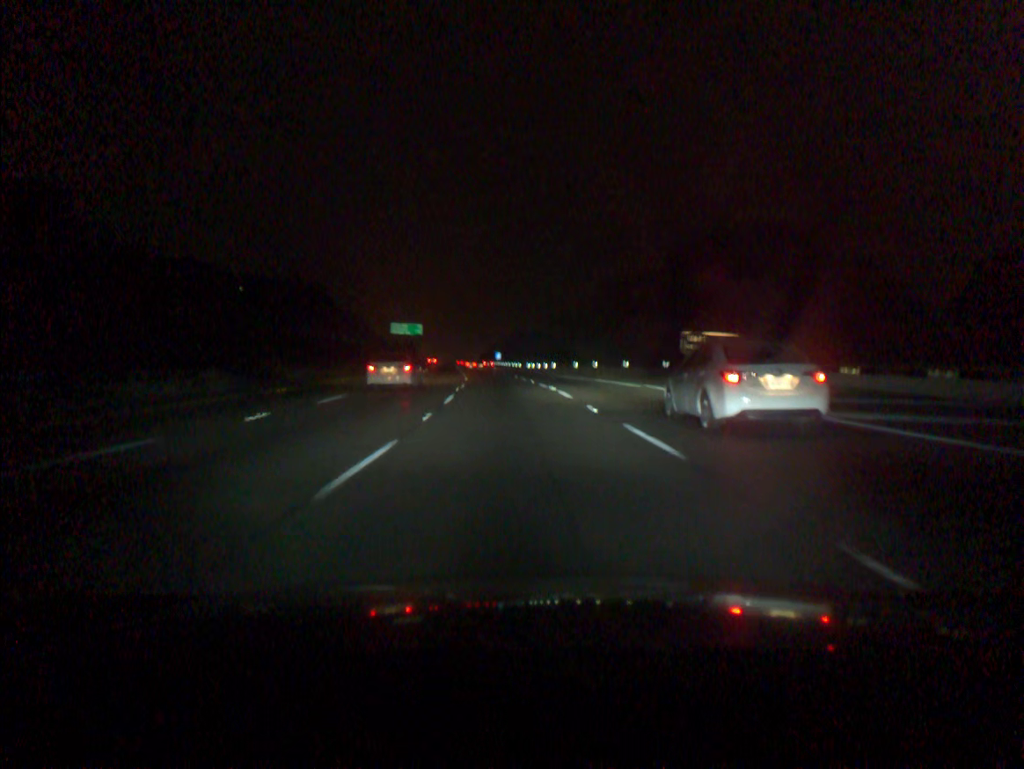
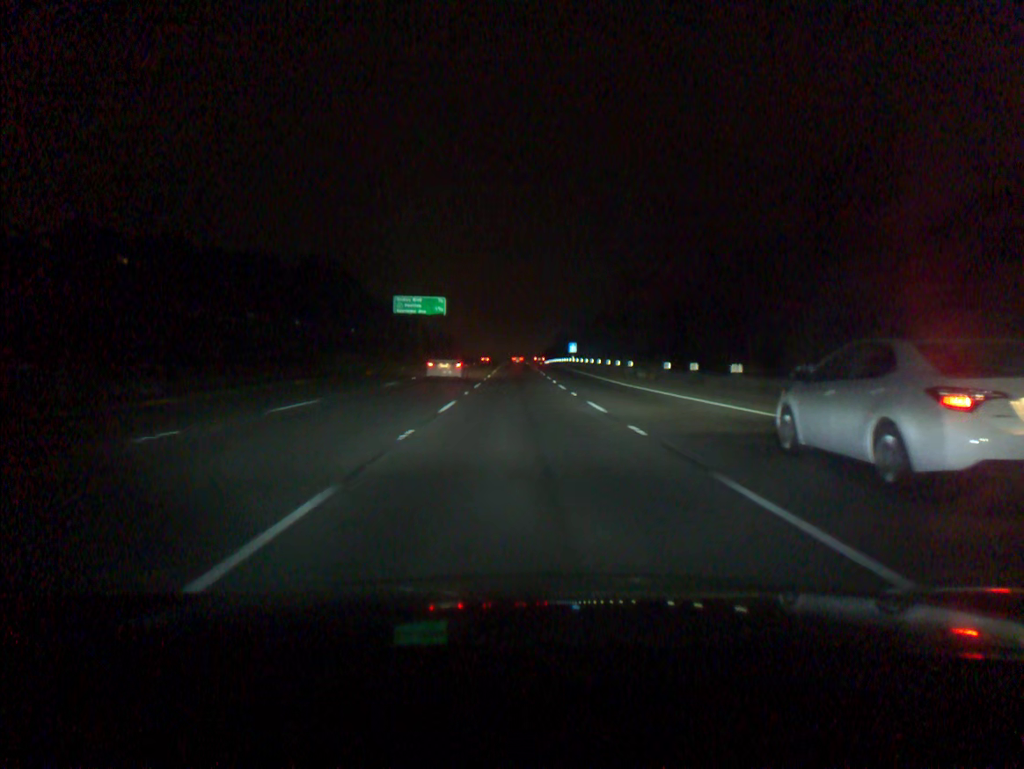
(-3.6, +73.1) m; -5°
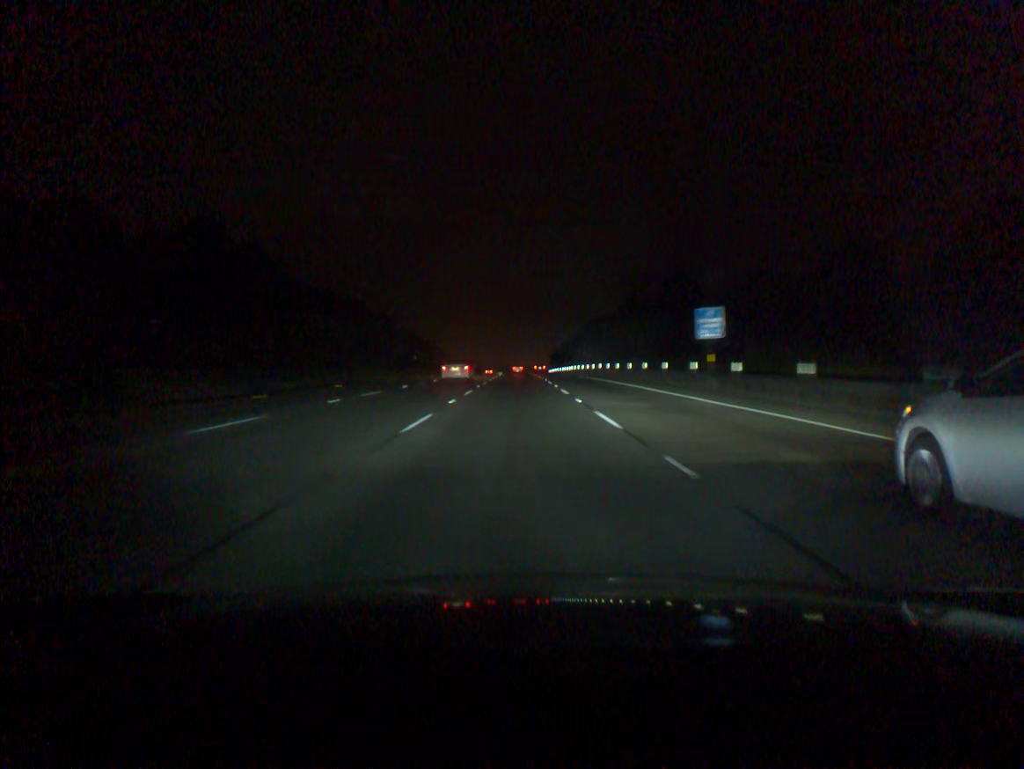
(0.0, +91.7) m; 0°
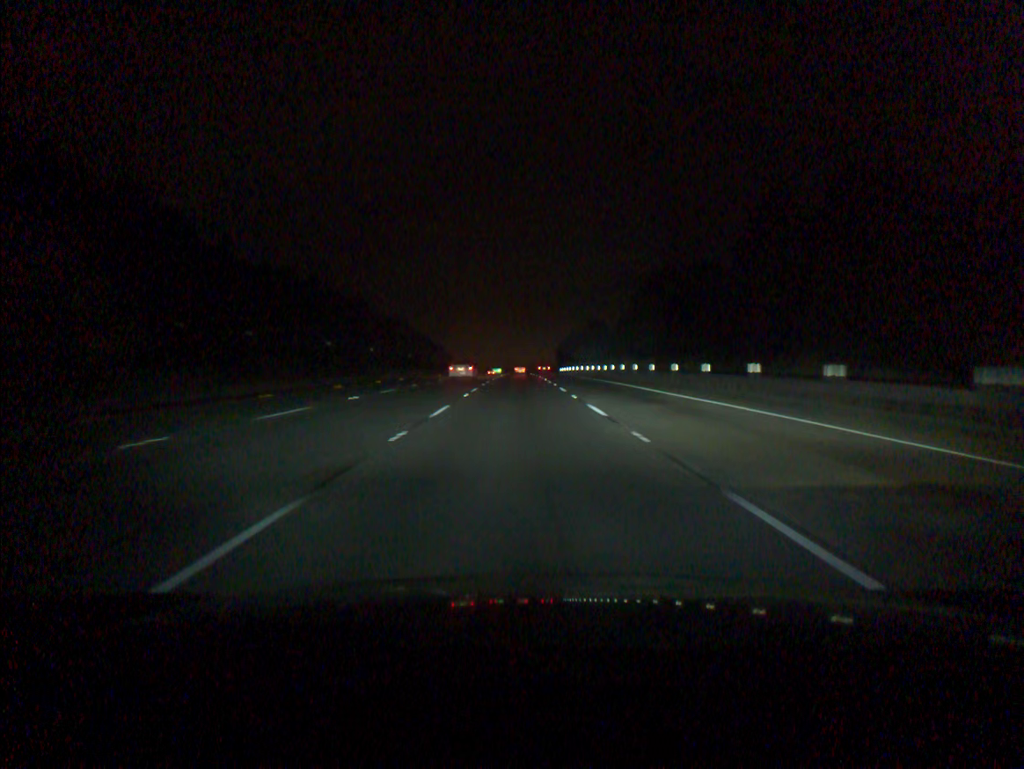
(-0.2, +54.9) m; 0°
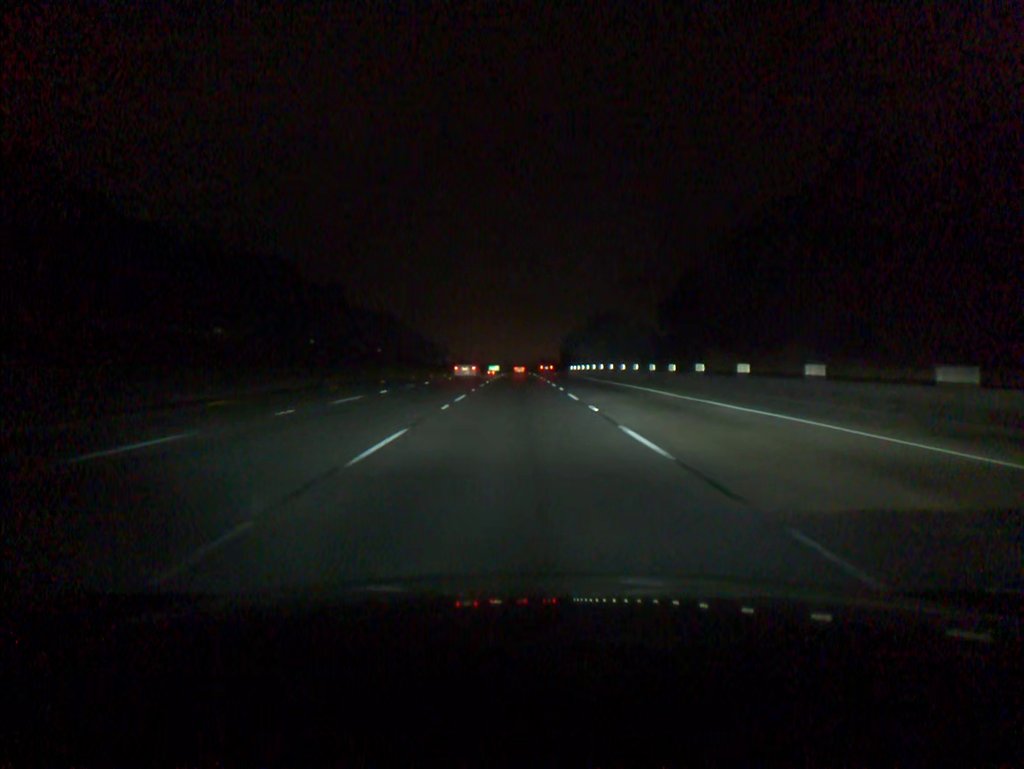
(0.0, +36.7) m; 0°
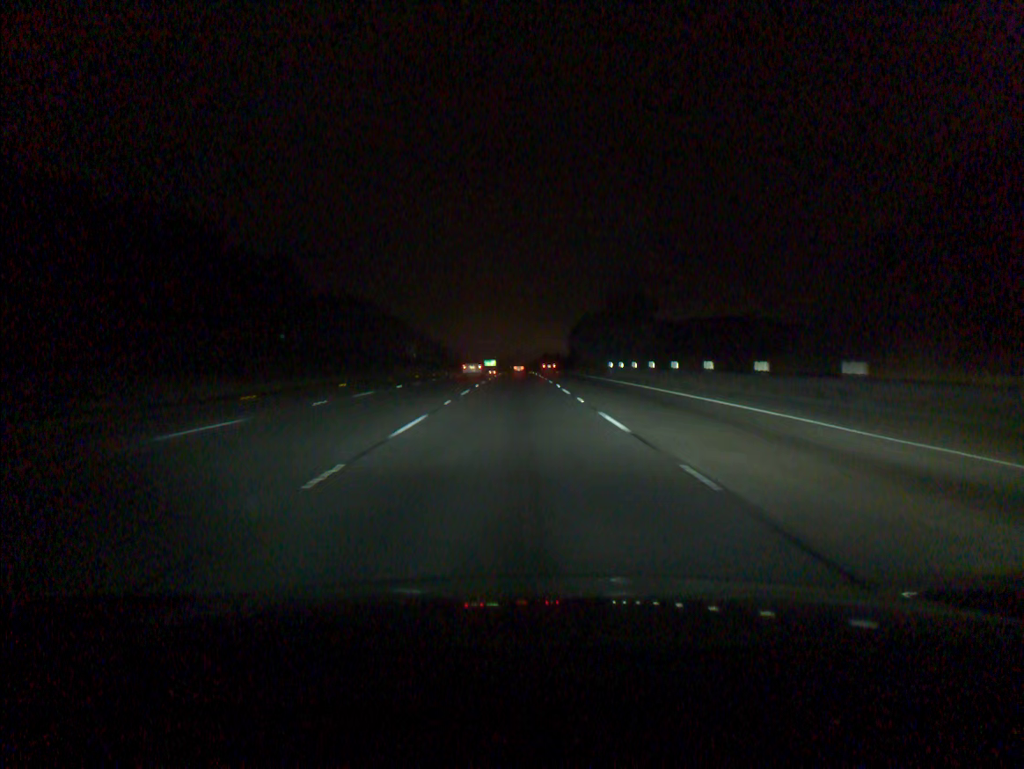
(0.0, +55.2) m; 0°
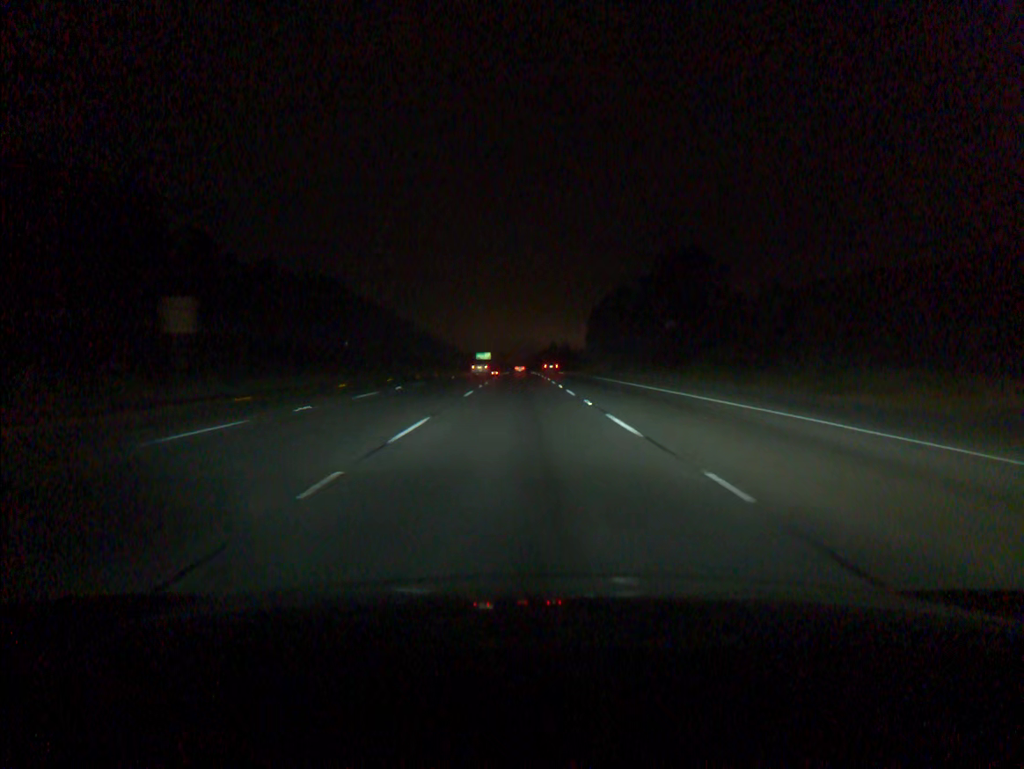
(-0.2, +73.6) m; 0°
